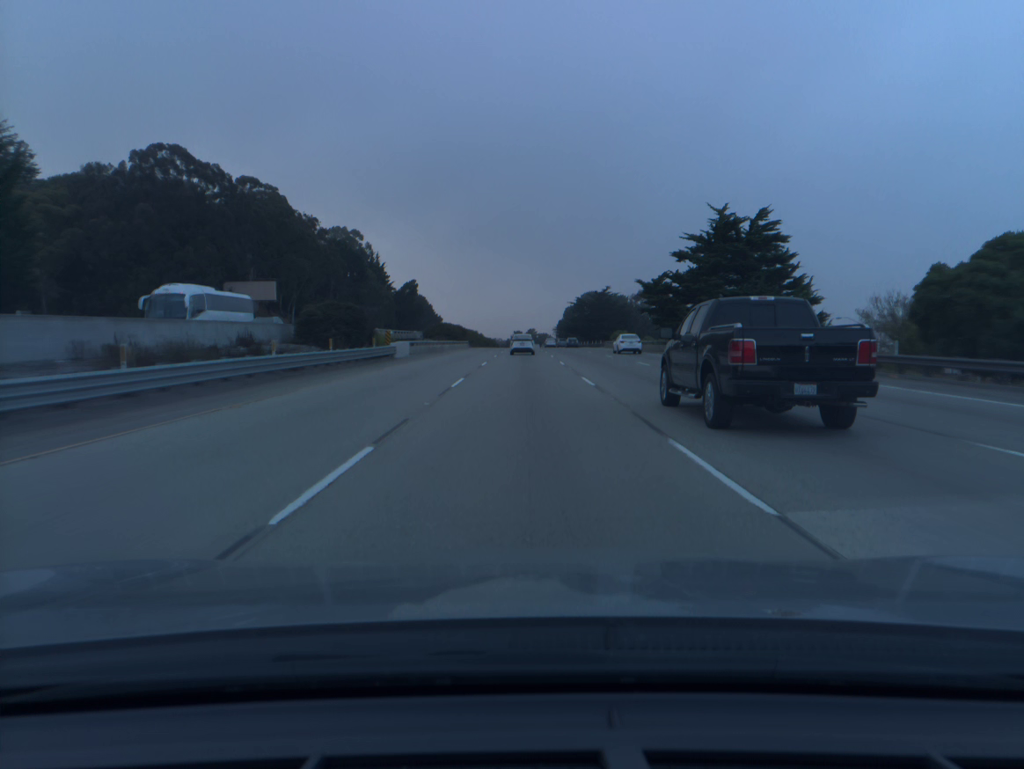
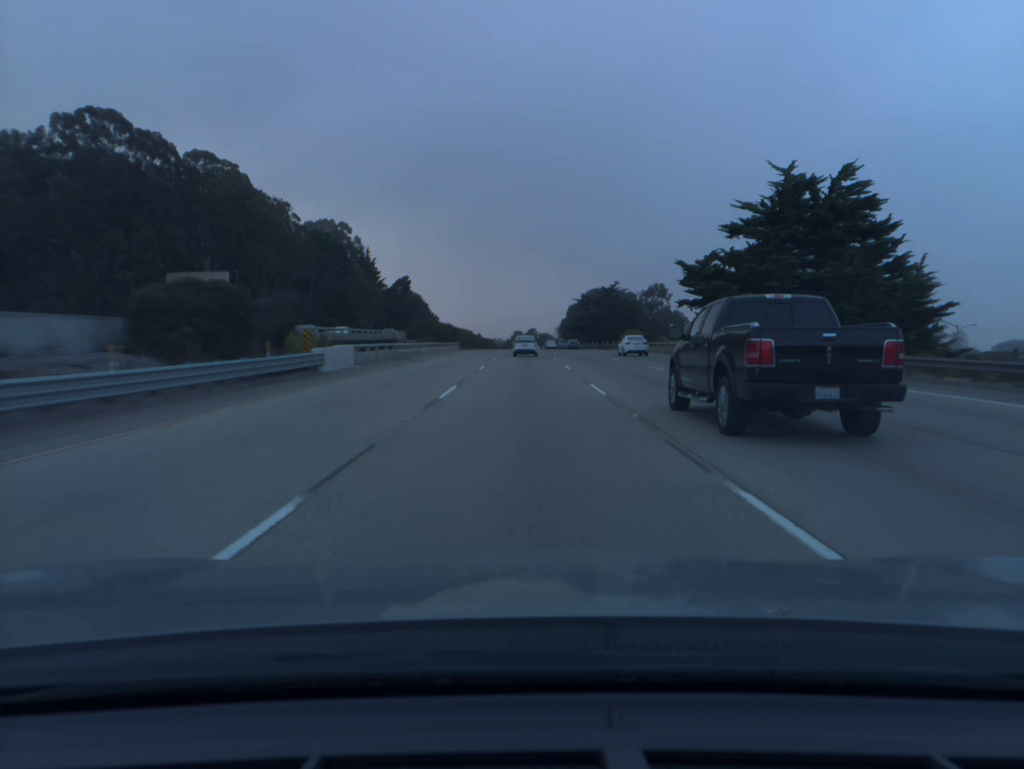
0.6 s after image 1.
(0.0, +17.7) m; 0°
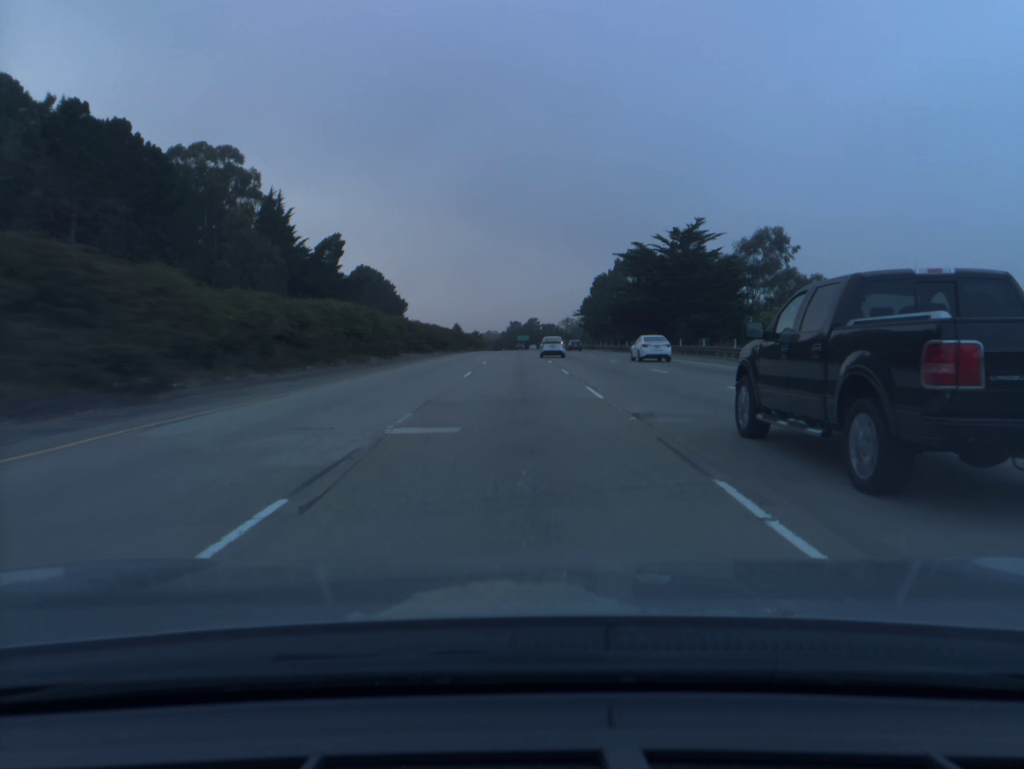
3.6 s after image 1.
(+0.2, +88.0) m; 0°
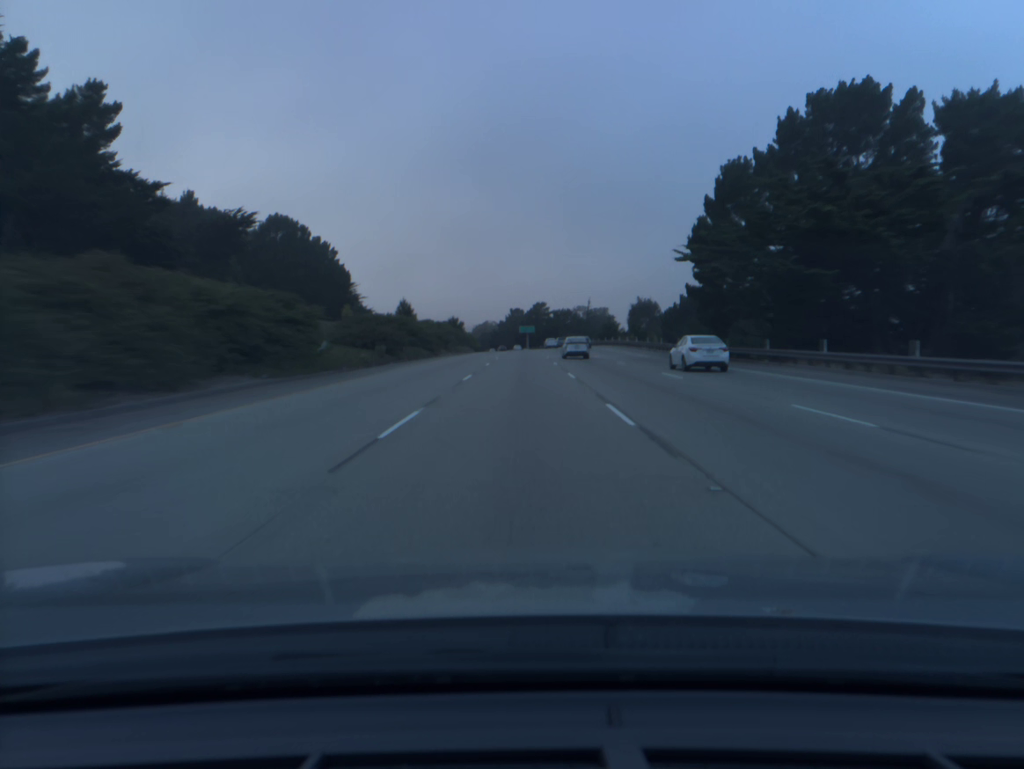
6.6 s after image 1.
(-0.3, +89.4) m; 0°
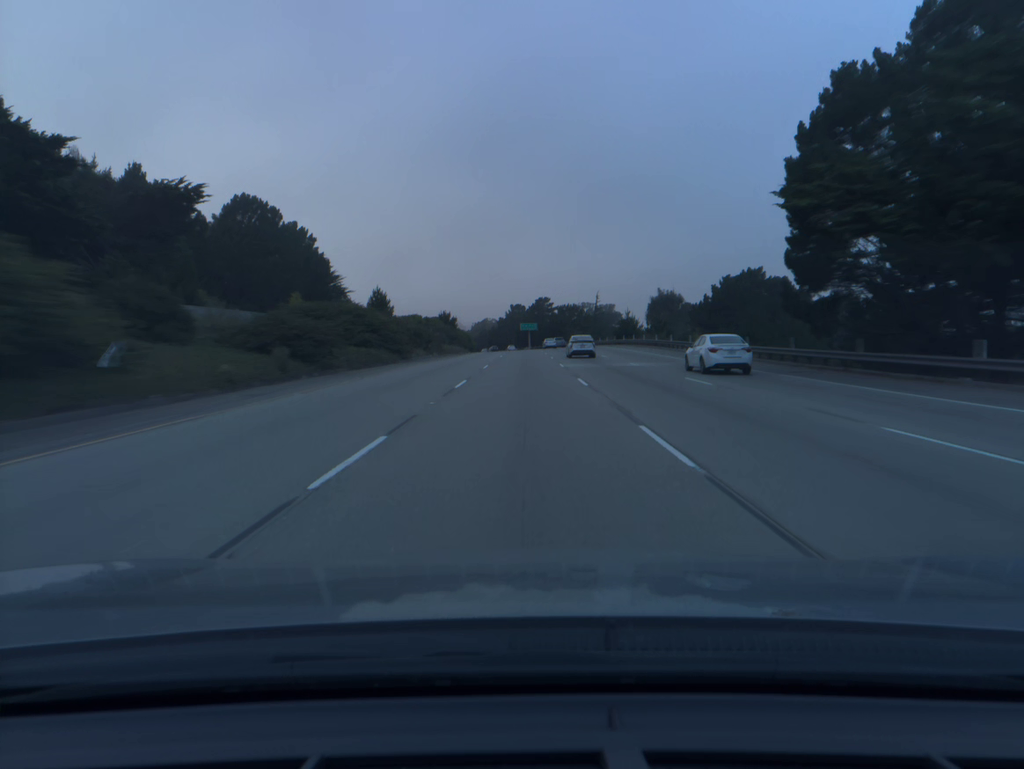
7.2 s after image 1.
(0.0, +18.4) m; 0°
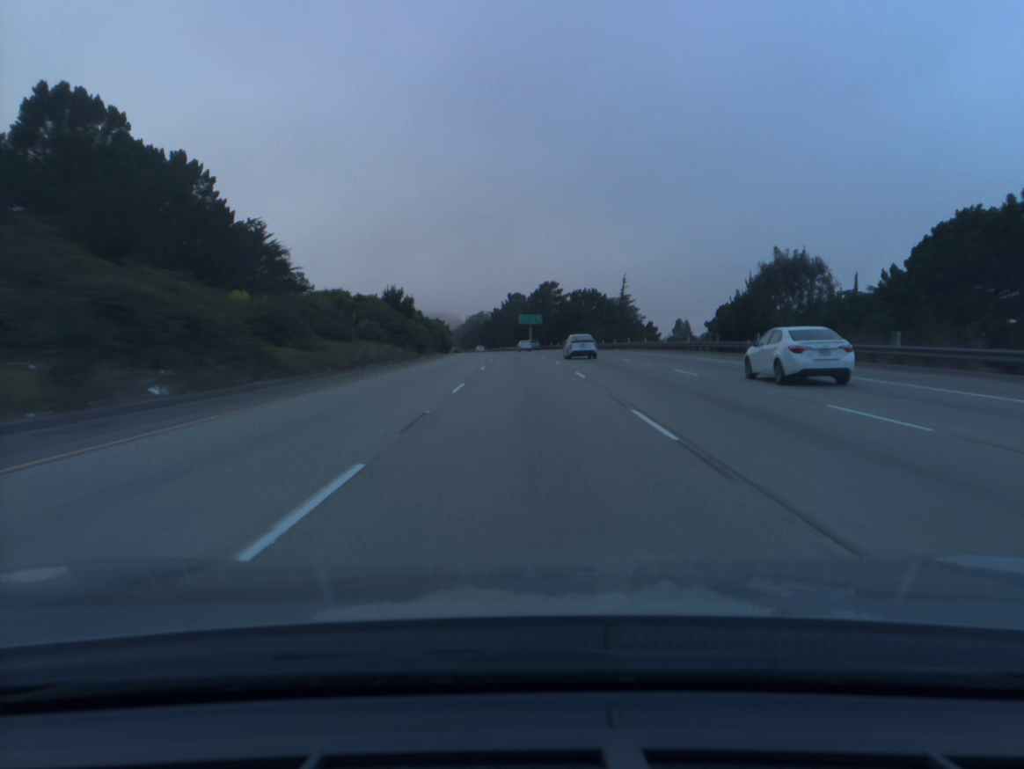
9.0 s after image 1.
(0.0, +56.1) m; 0°
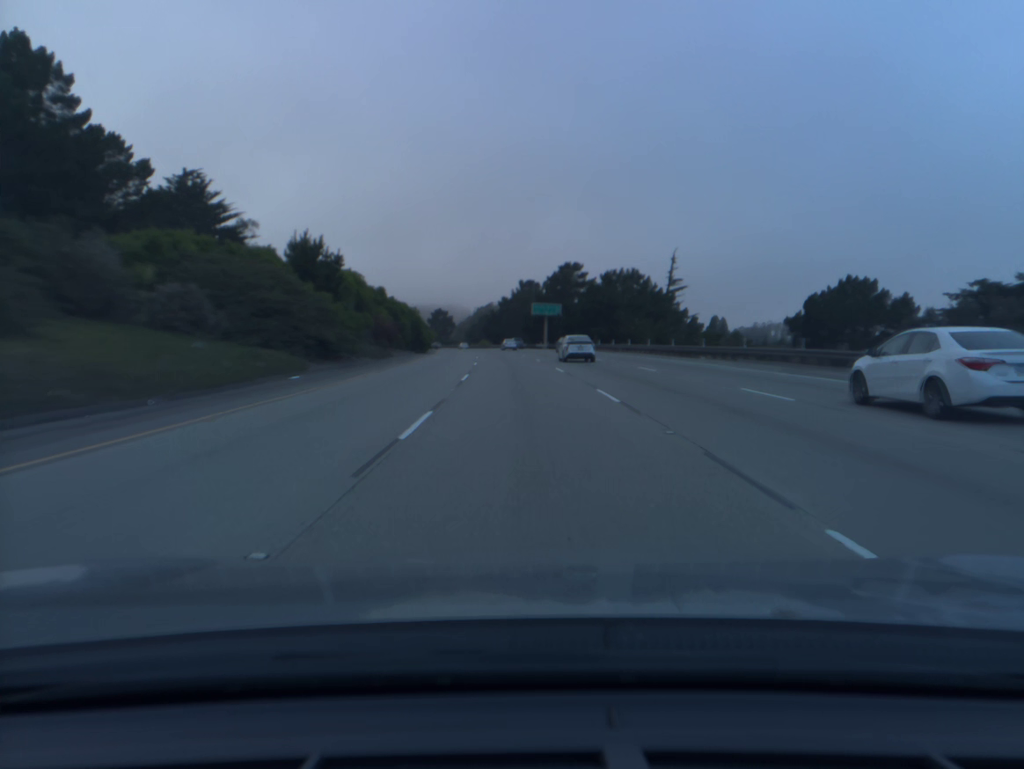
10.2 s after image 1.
(-0.2, +38.1) m; -1°
